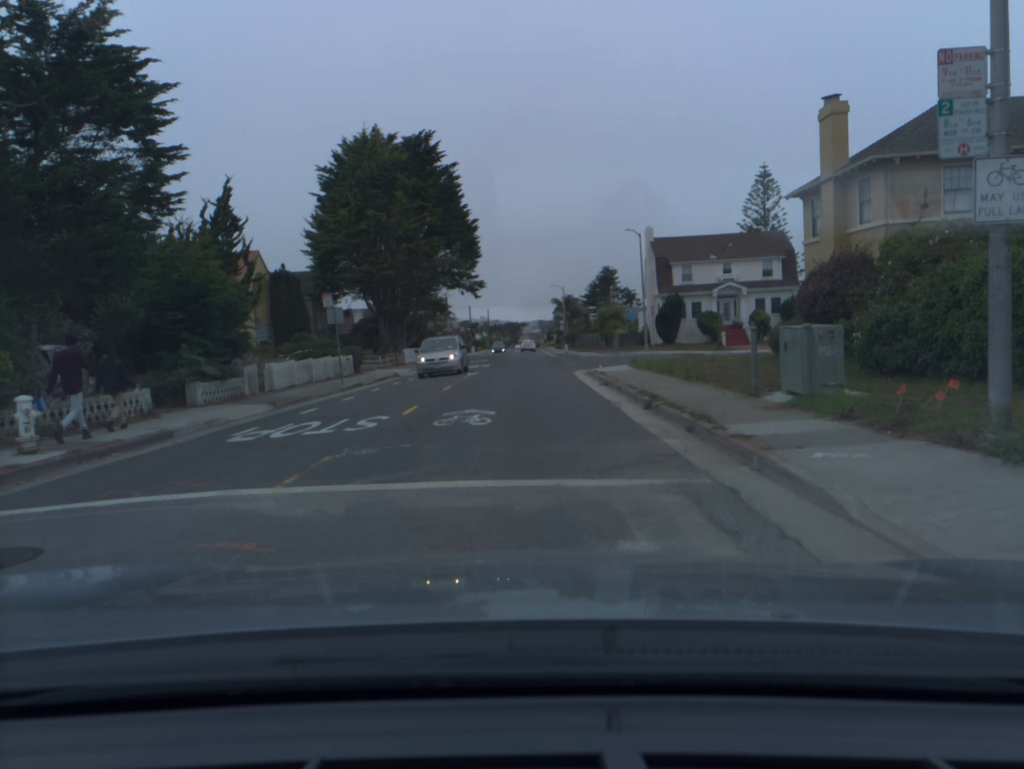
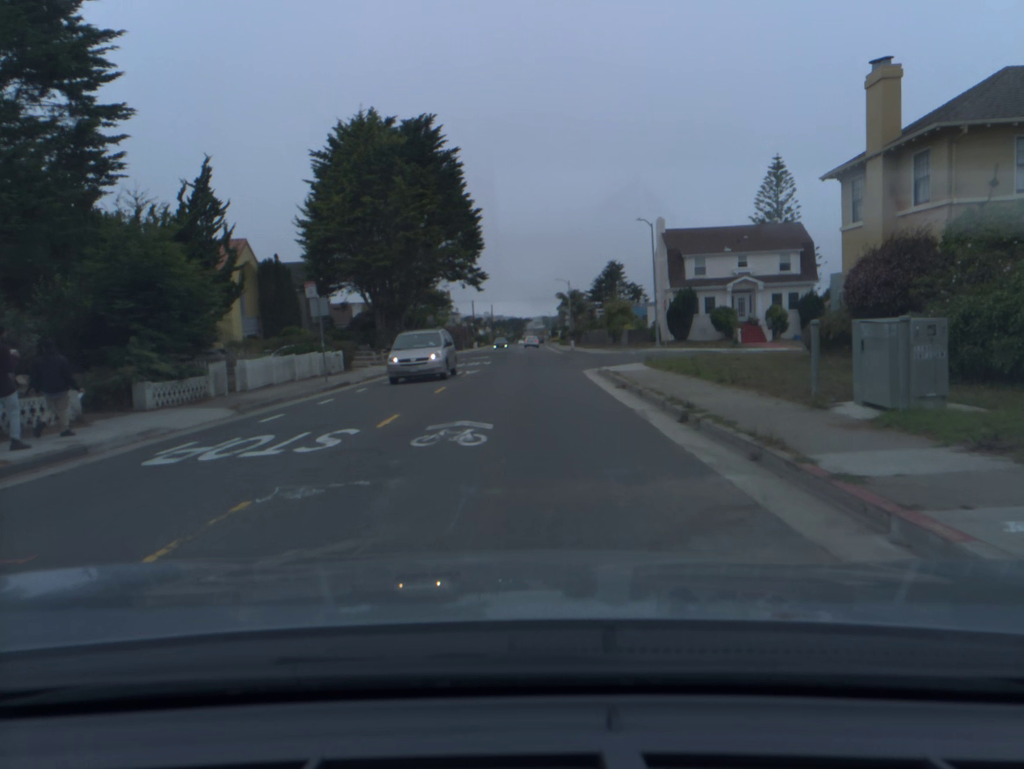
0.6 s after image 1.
(0.0, +3.0) m; -1°
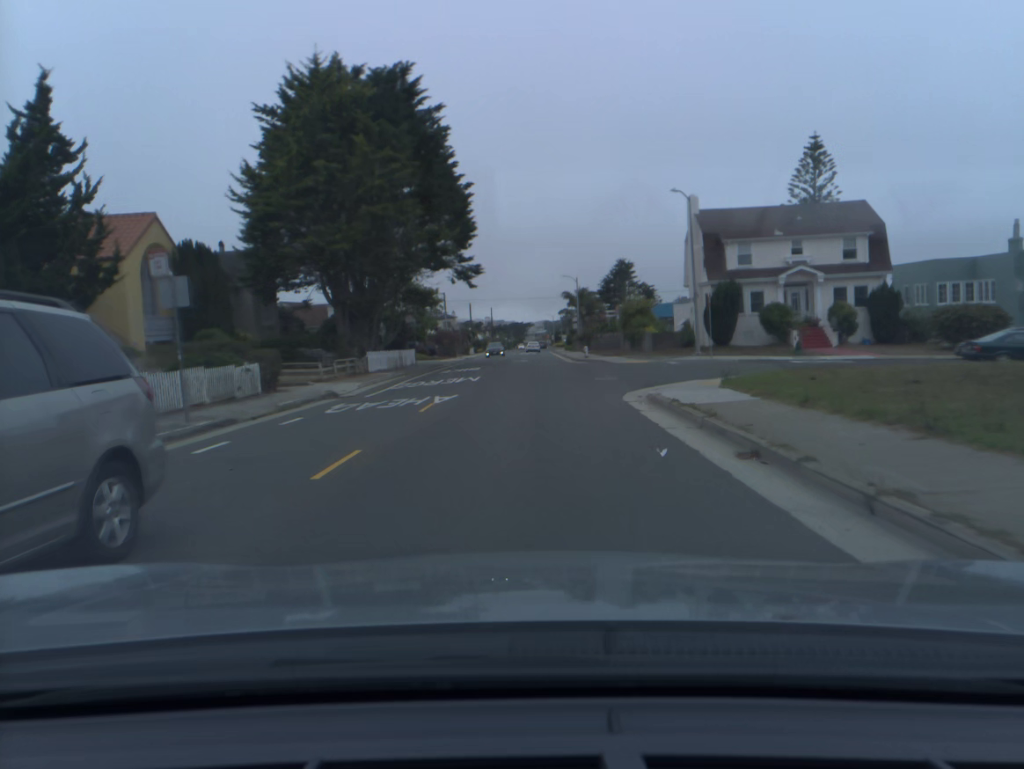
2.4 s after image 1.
(+0.1, +11.4) m; 0°
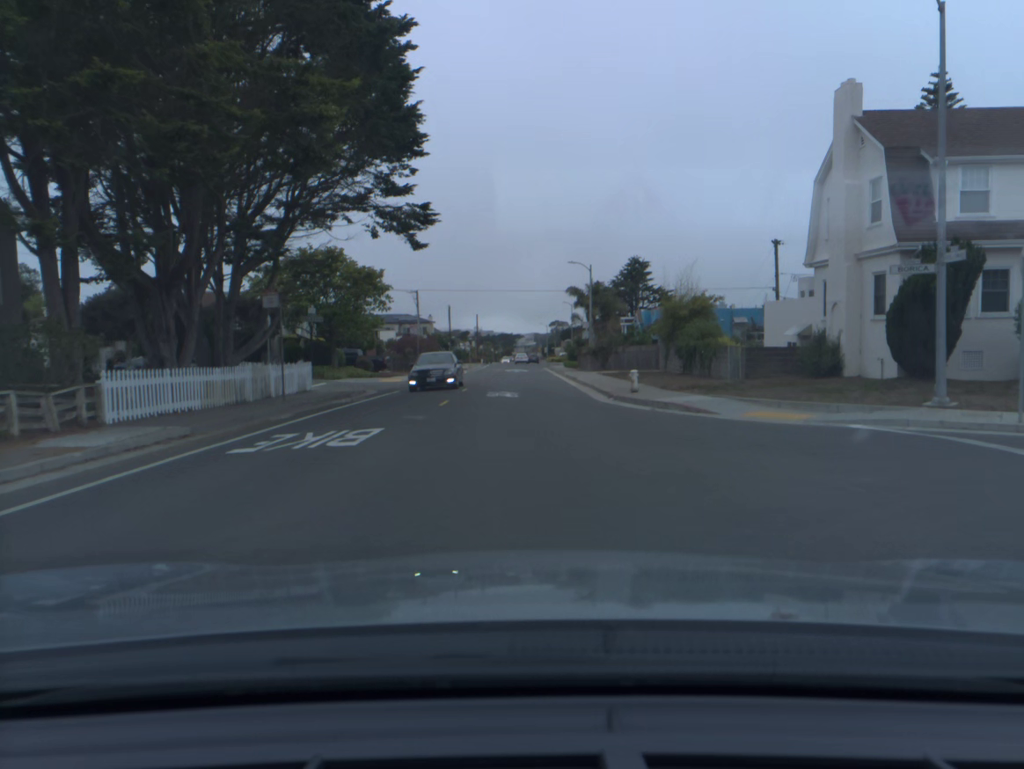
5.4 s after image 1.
(+0.2, +24.9) m; +1°
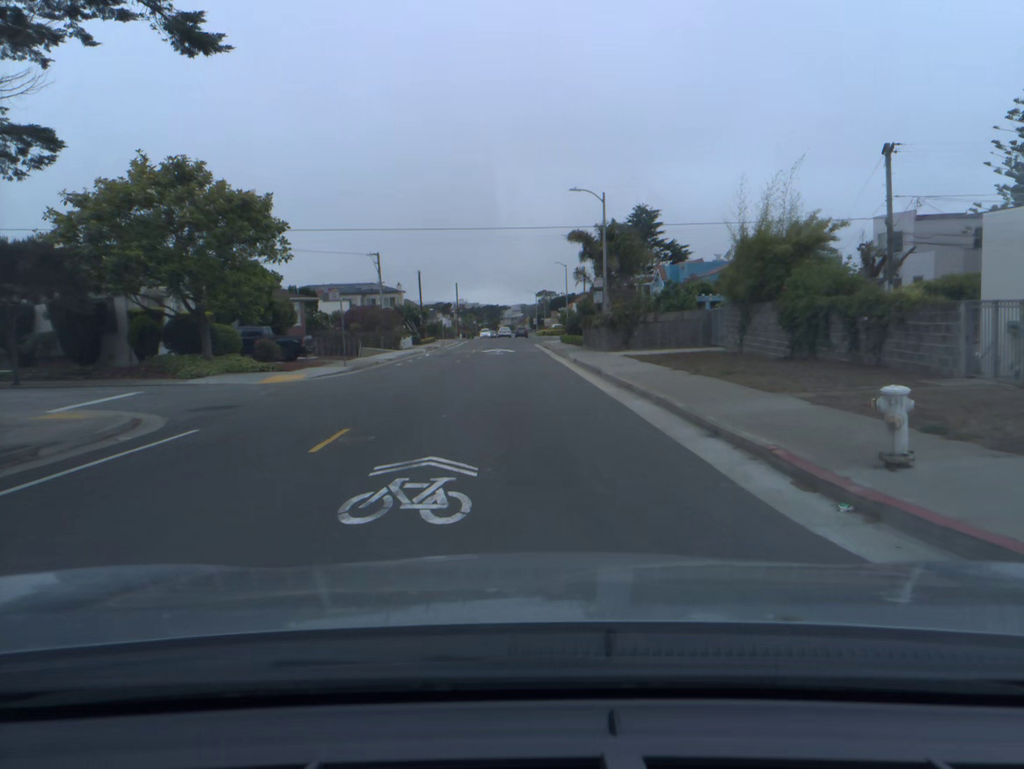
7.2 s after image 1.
(+0.3, +18.0) m; +2°
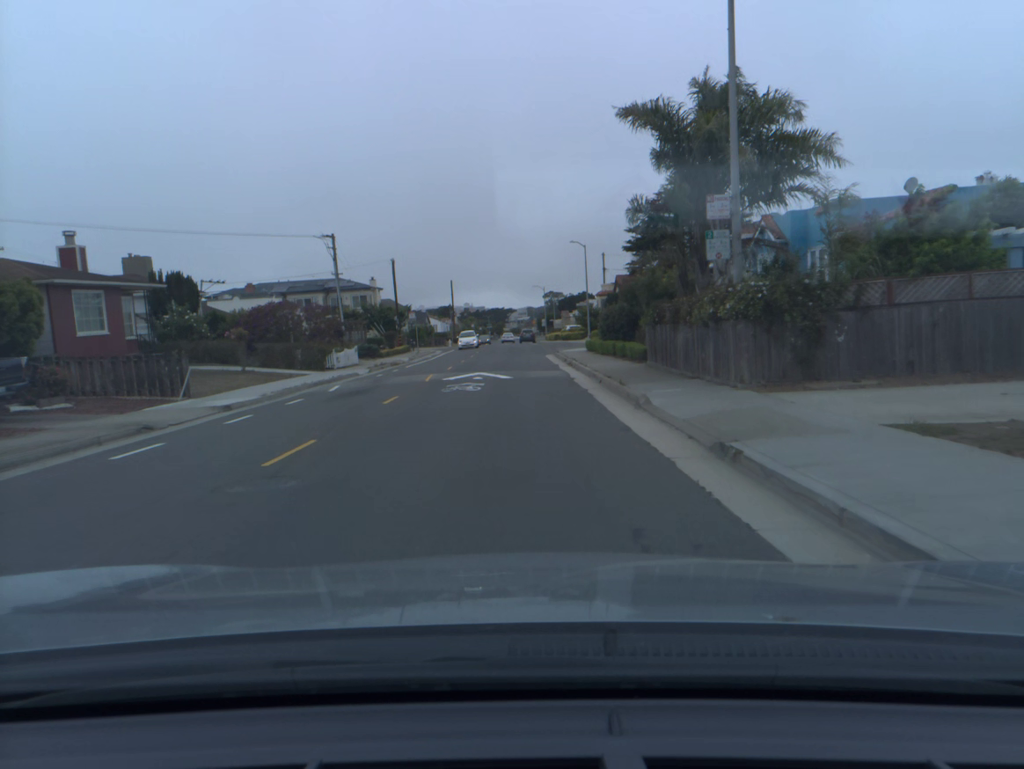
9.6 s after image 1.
(-0.2, +24.2) m; -1°
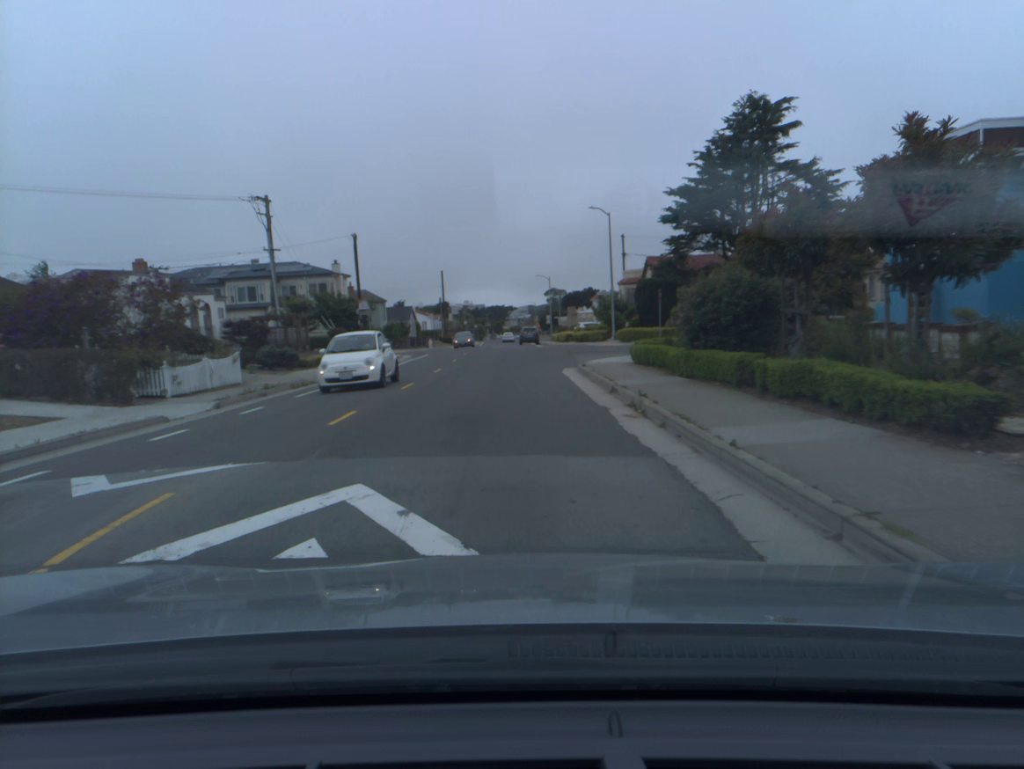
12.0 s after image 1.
(0.0, +18.8) m; 0°
